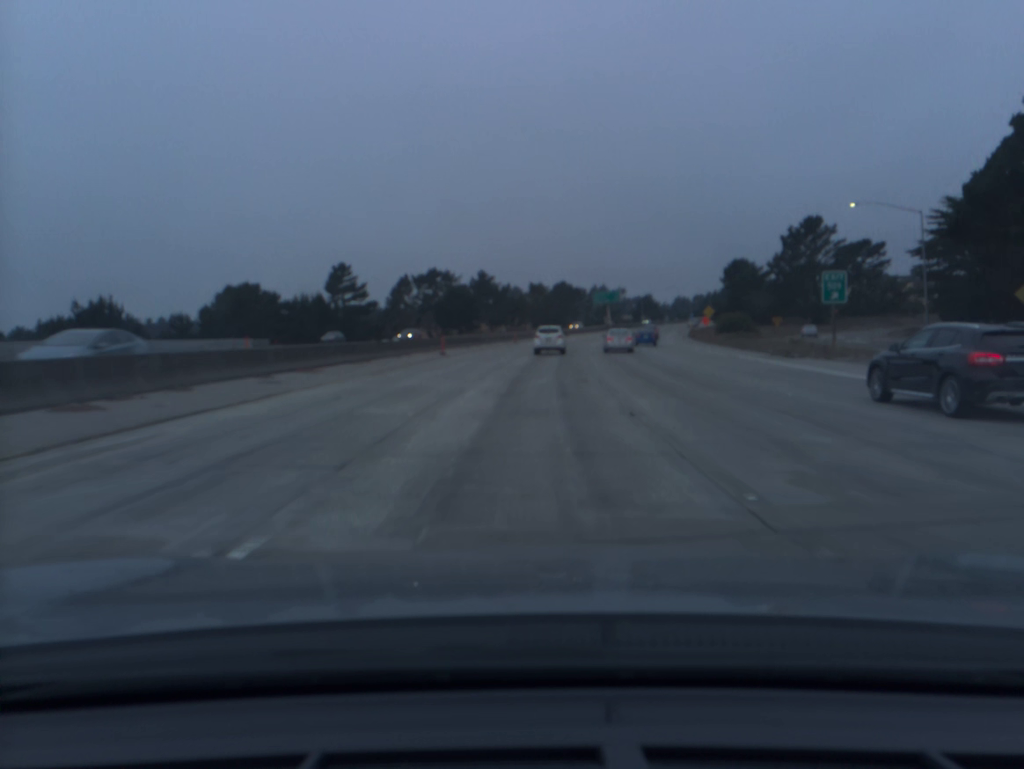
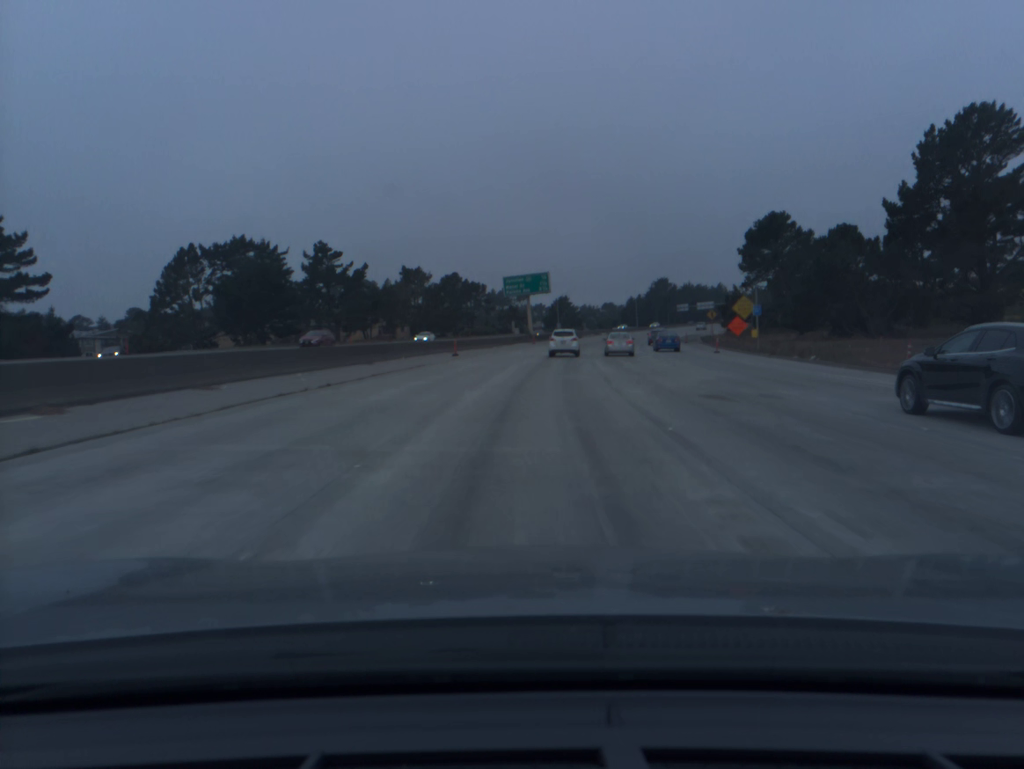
(+4.6, +73.1) m; +8°
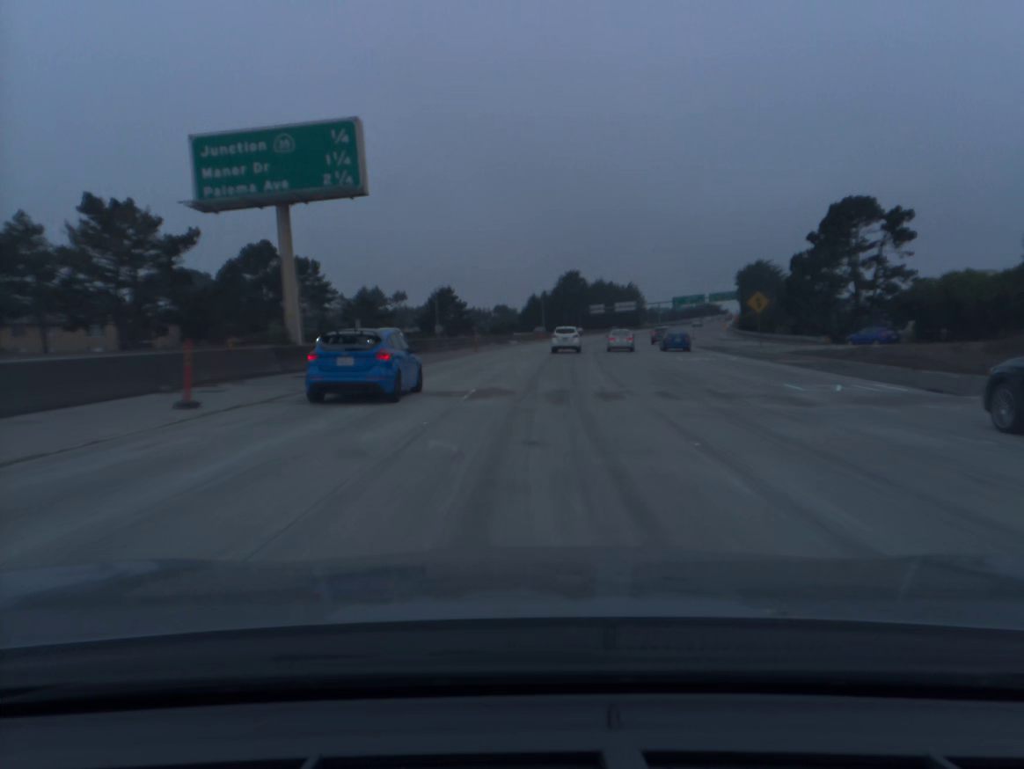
(+5.2, +73.3) m; +8°
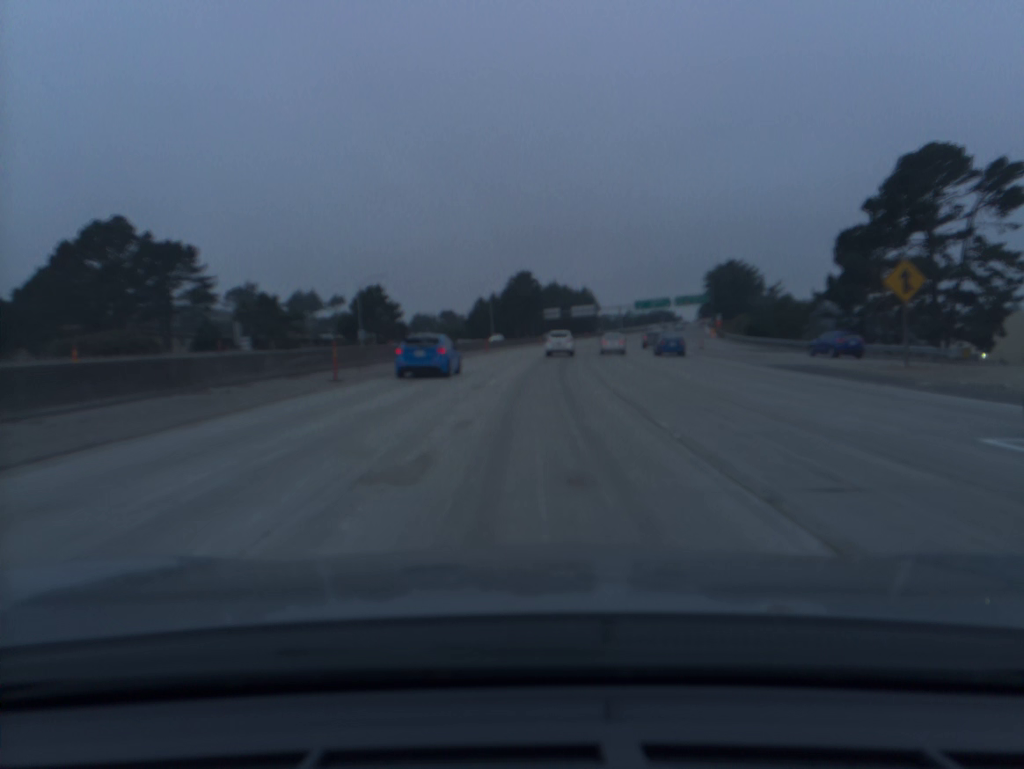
(+0.9, +29.5) m; +4°
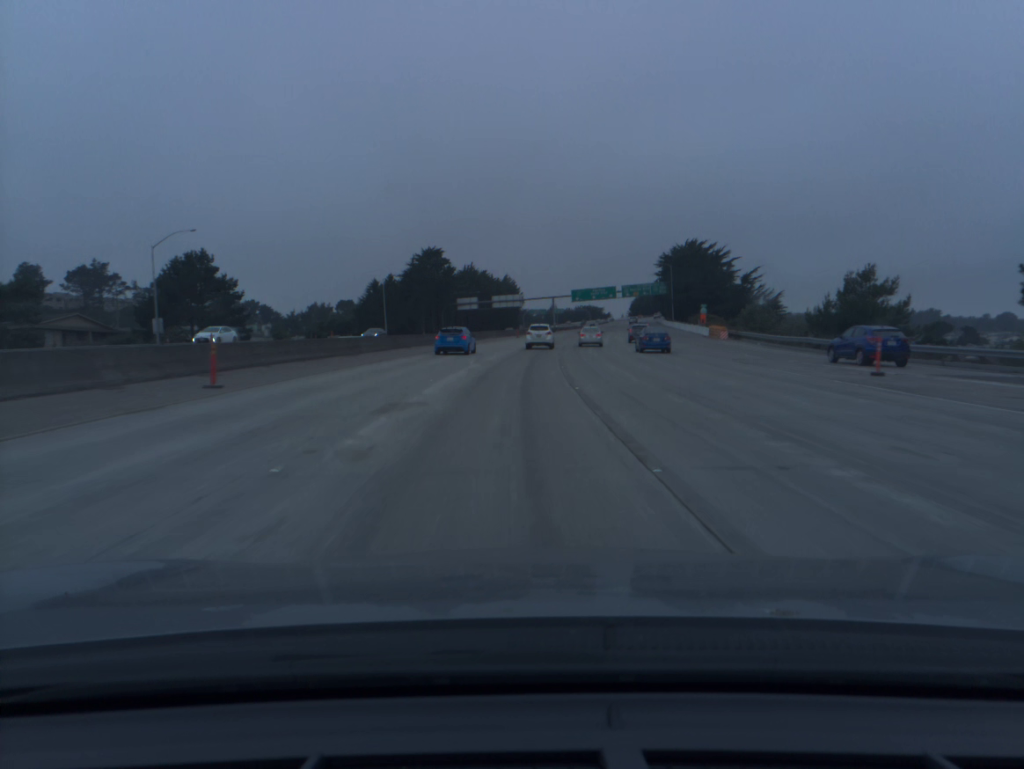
(+2.1, +44.2) m; +6°
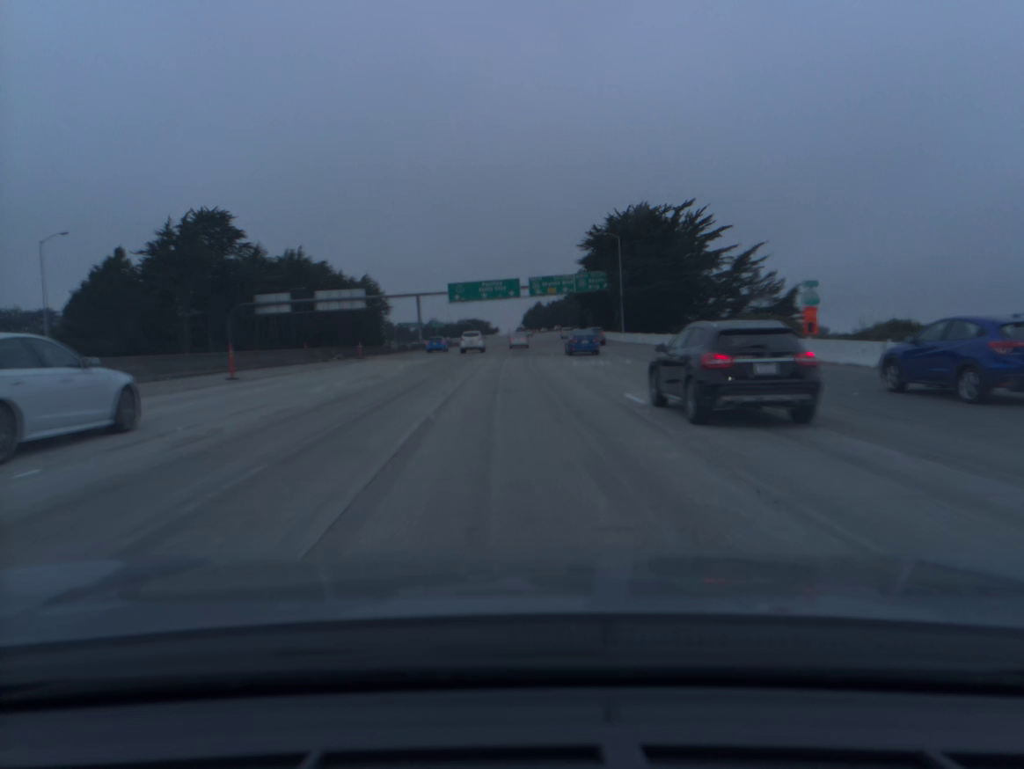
(+5.2, +68.6) m; +9°
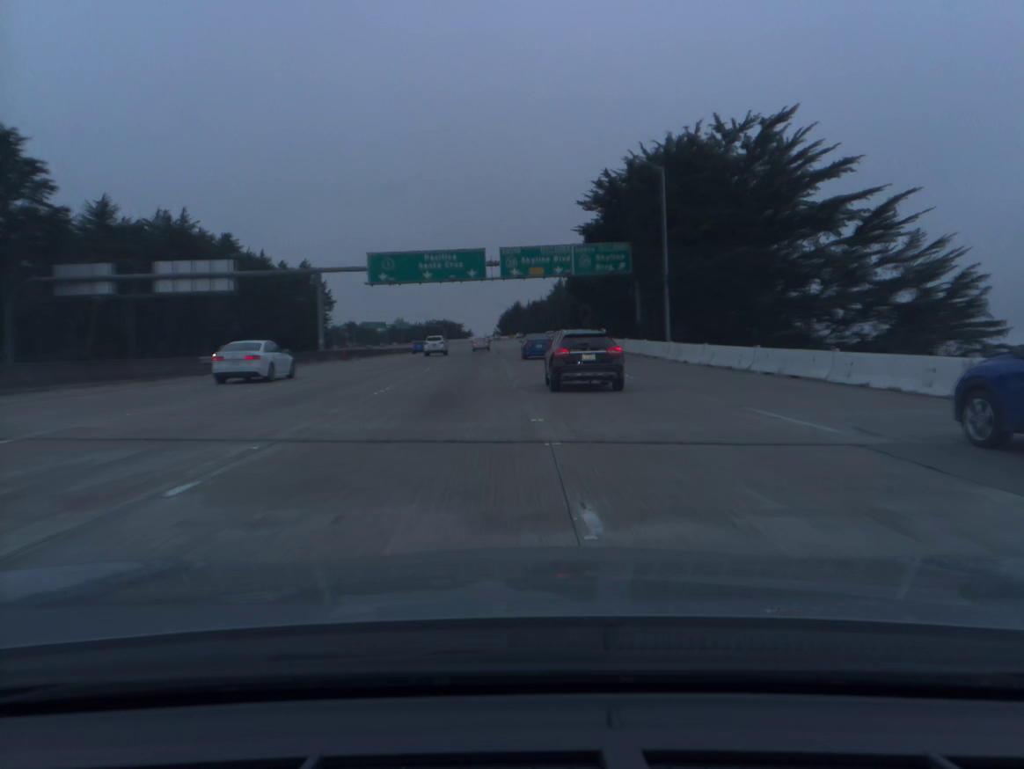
(+1.1, +39.9) m; +2°
